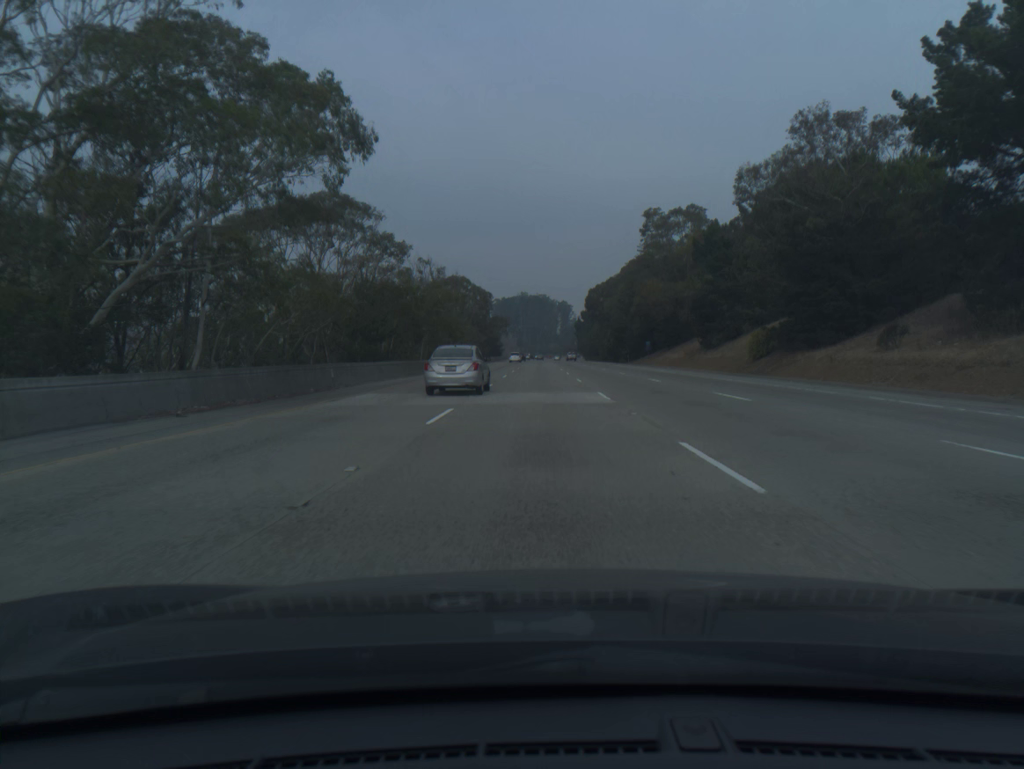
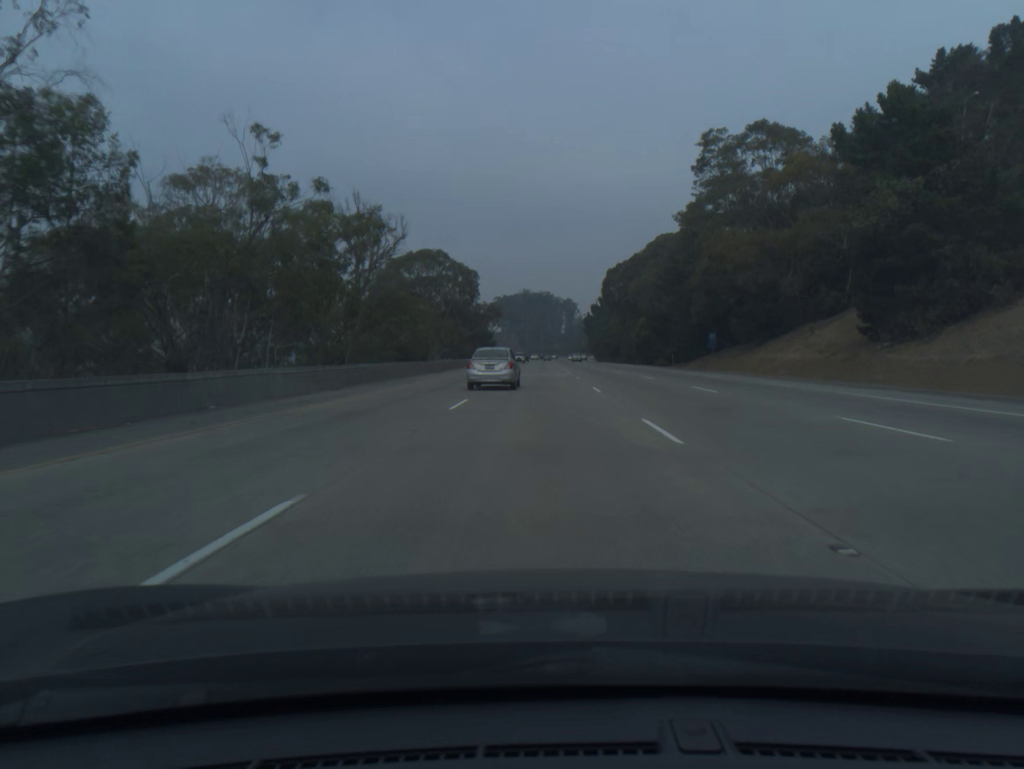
(-0.1, +40.3) m; 0°
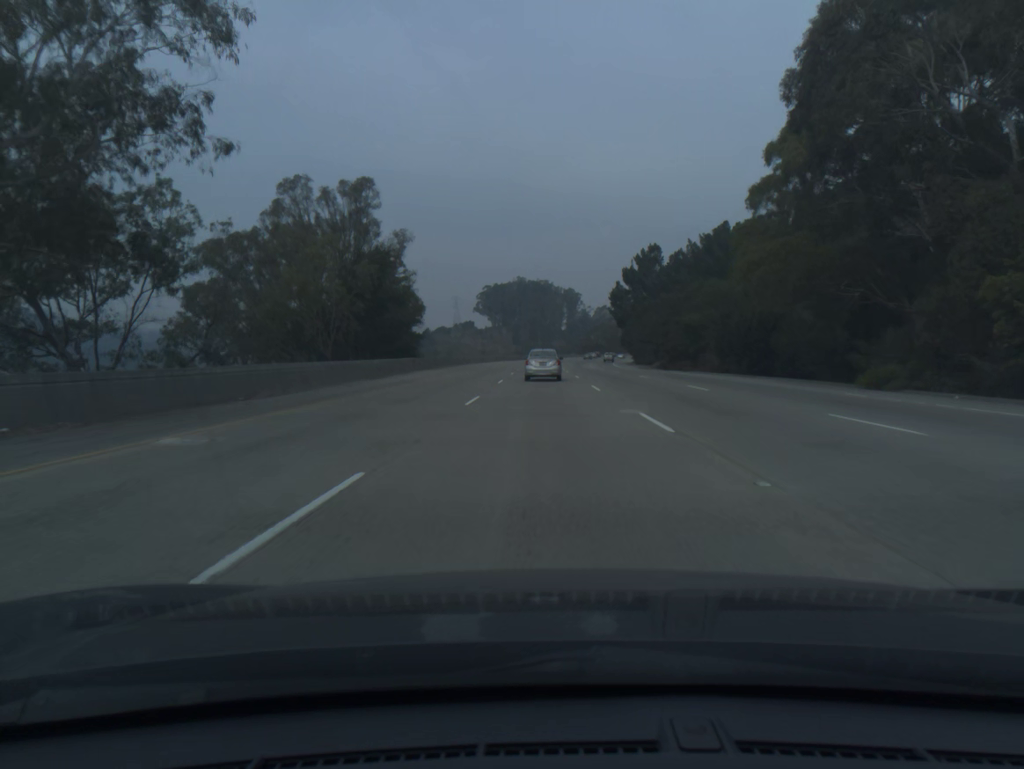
(-0.3, +100.8) m; 0°
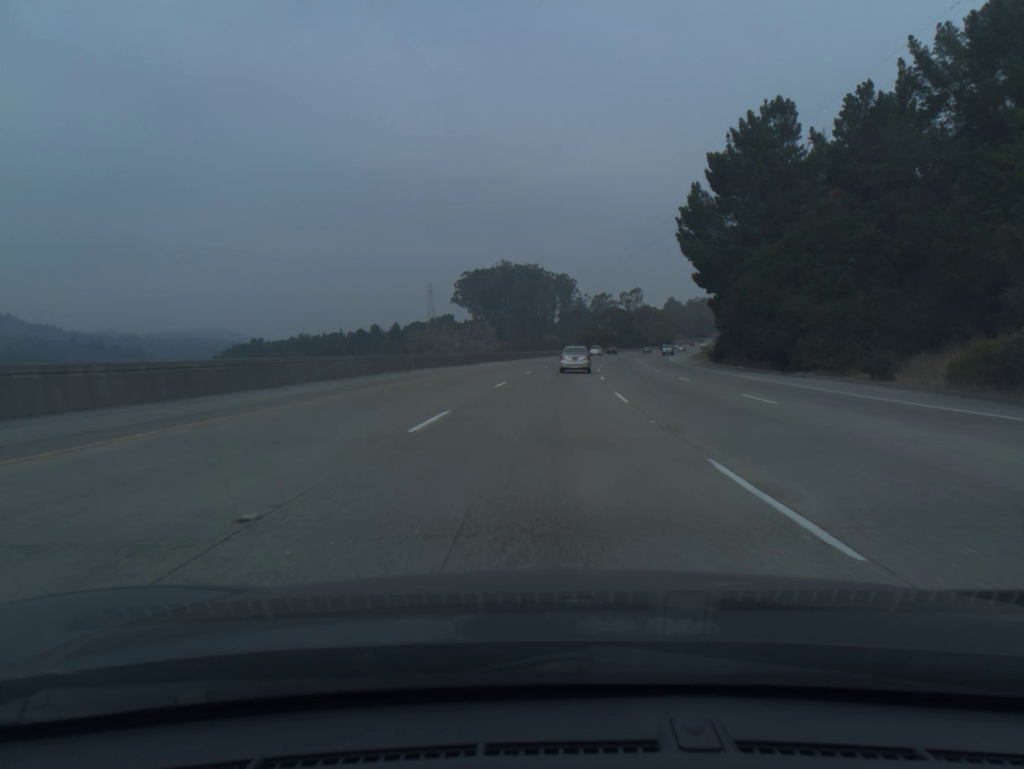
(+0.3, +80.3) m; +1°
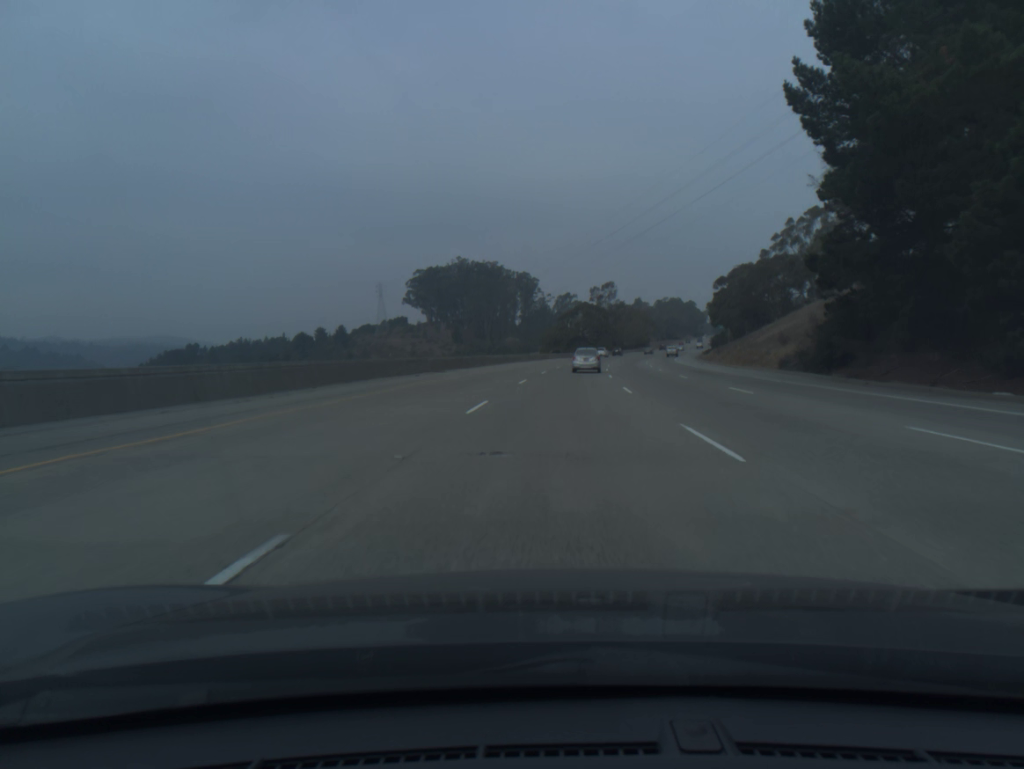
(+0.9, +40.0) m; +3°
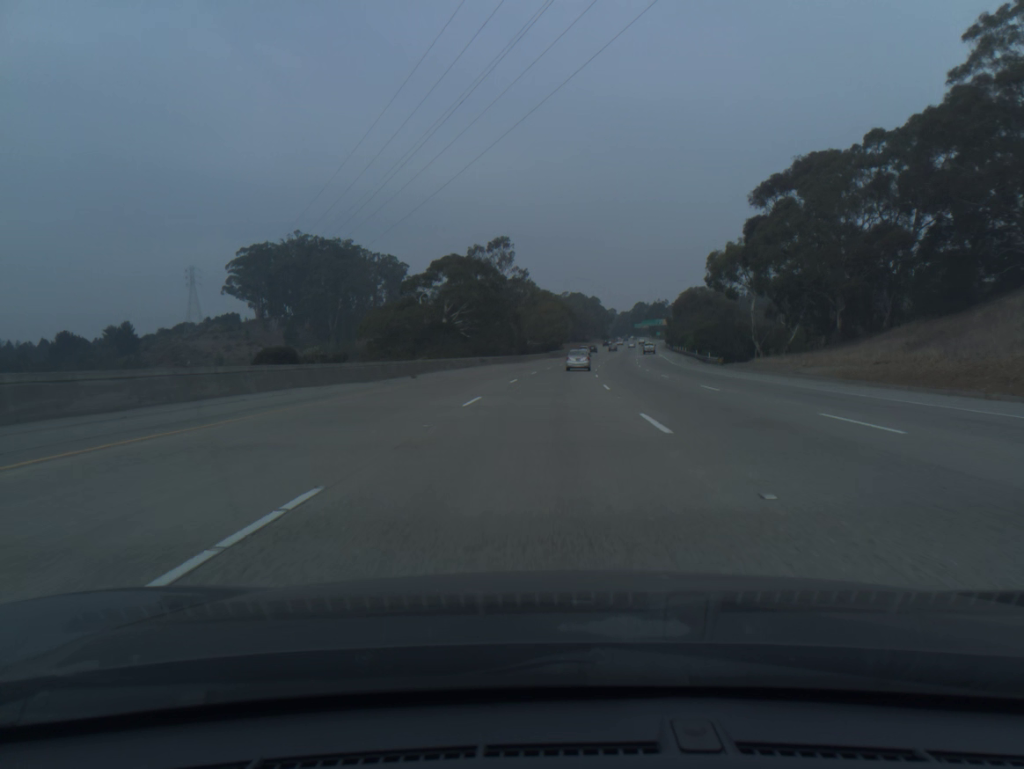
(+7.7, +99.2) m; +8°
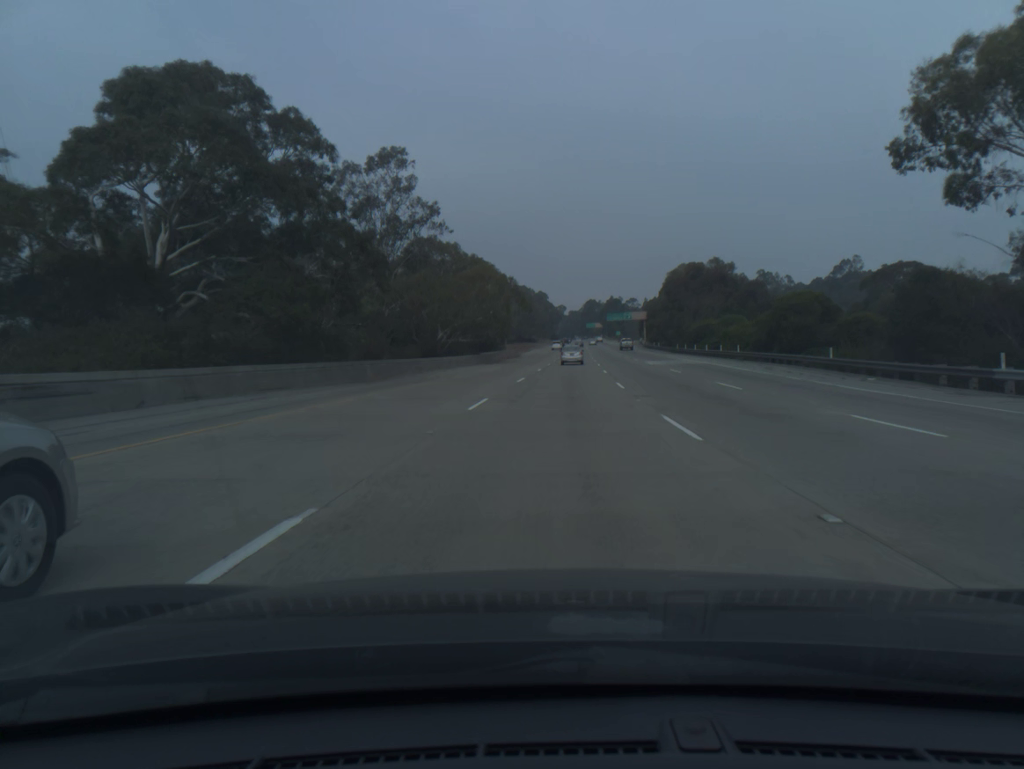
(+2.0, +59.6) m; +4°
